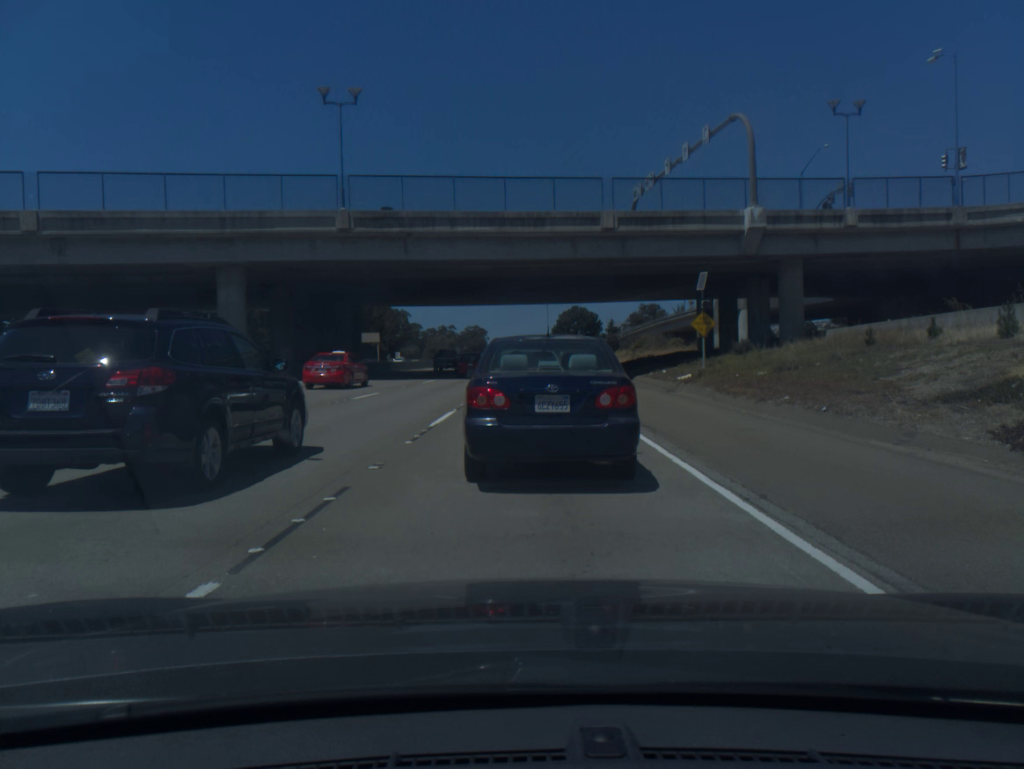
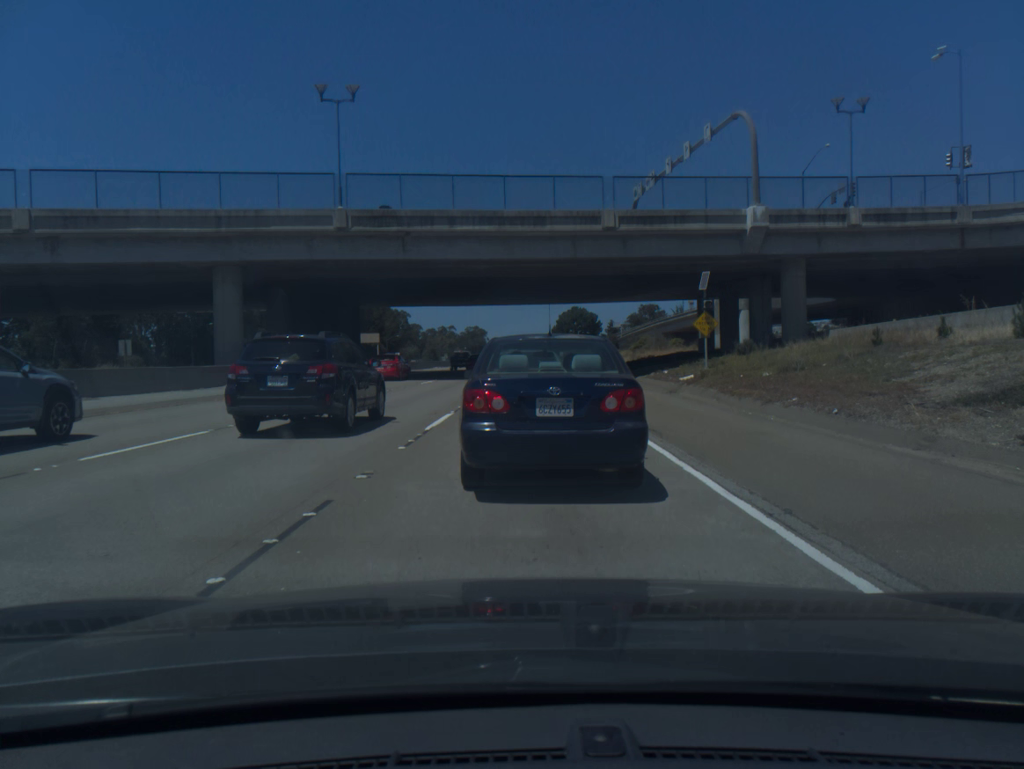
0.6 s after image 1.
(0.0, +0.7) m; 0°
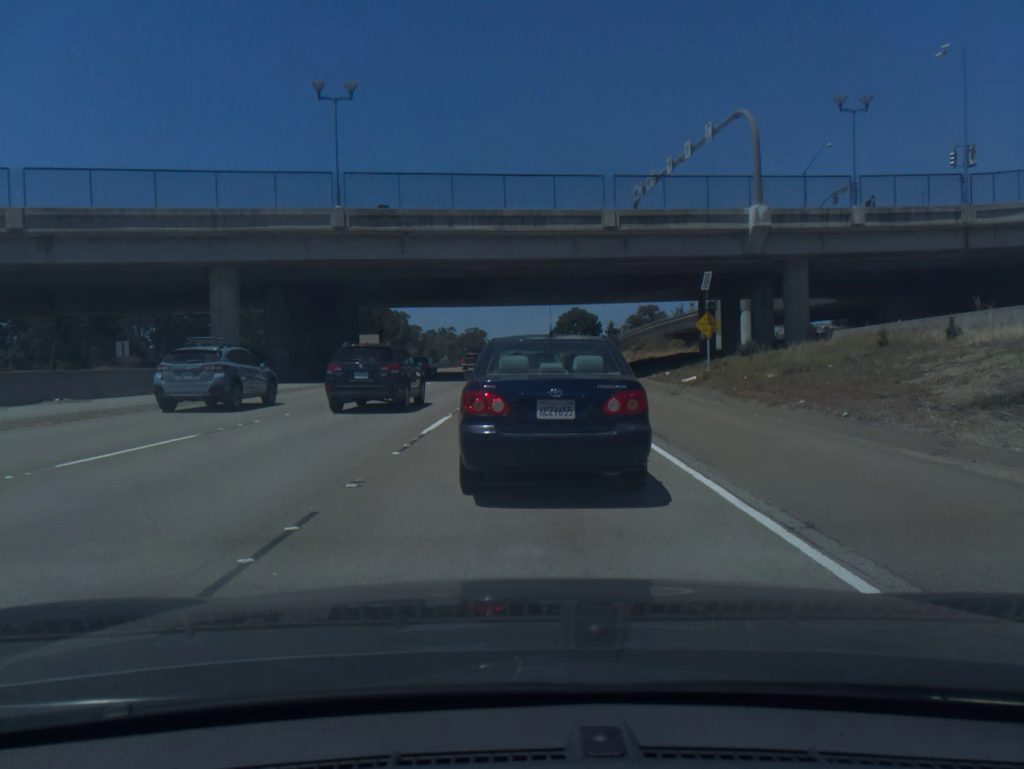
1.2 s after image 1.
(0.0, +0.5) m; 0°
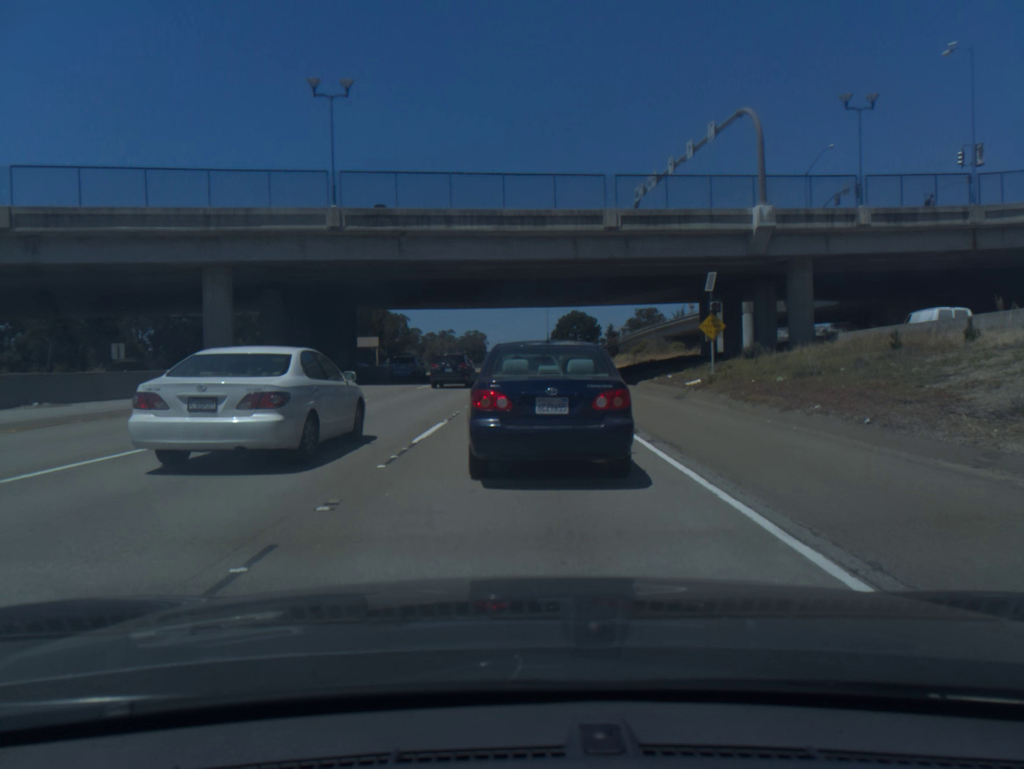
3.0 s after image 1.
(0.0, +1.0) m; 0°
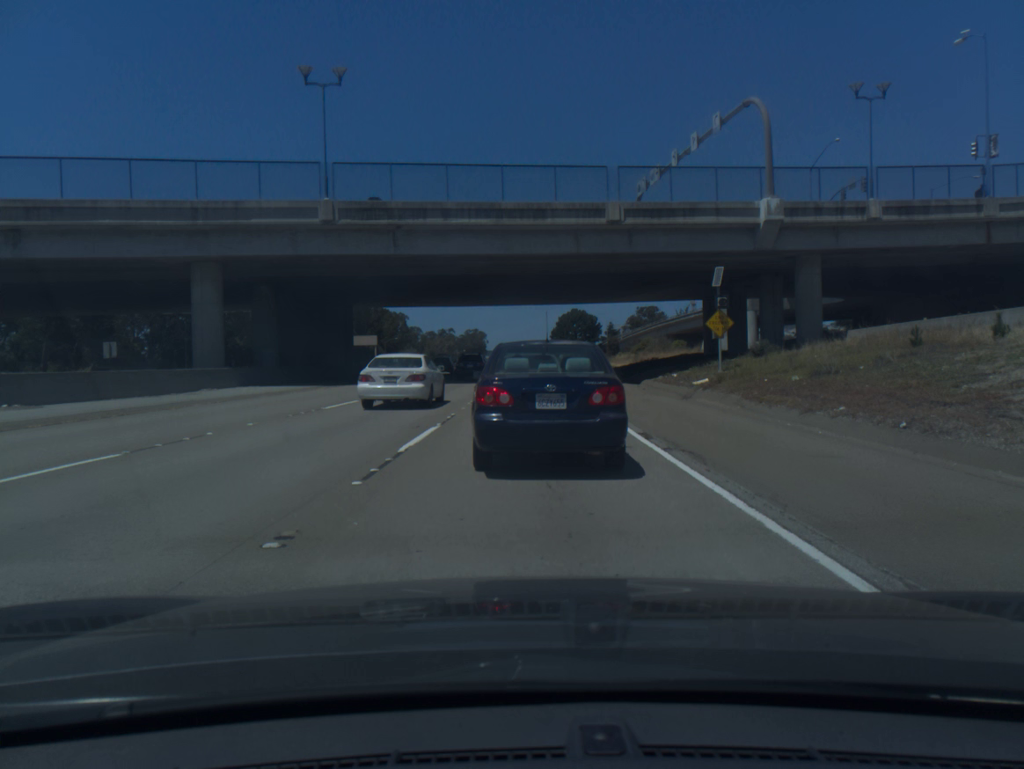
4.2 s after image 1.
(0.0, +1.3) m; 0°
